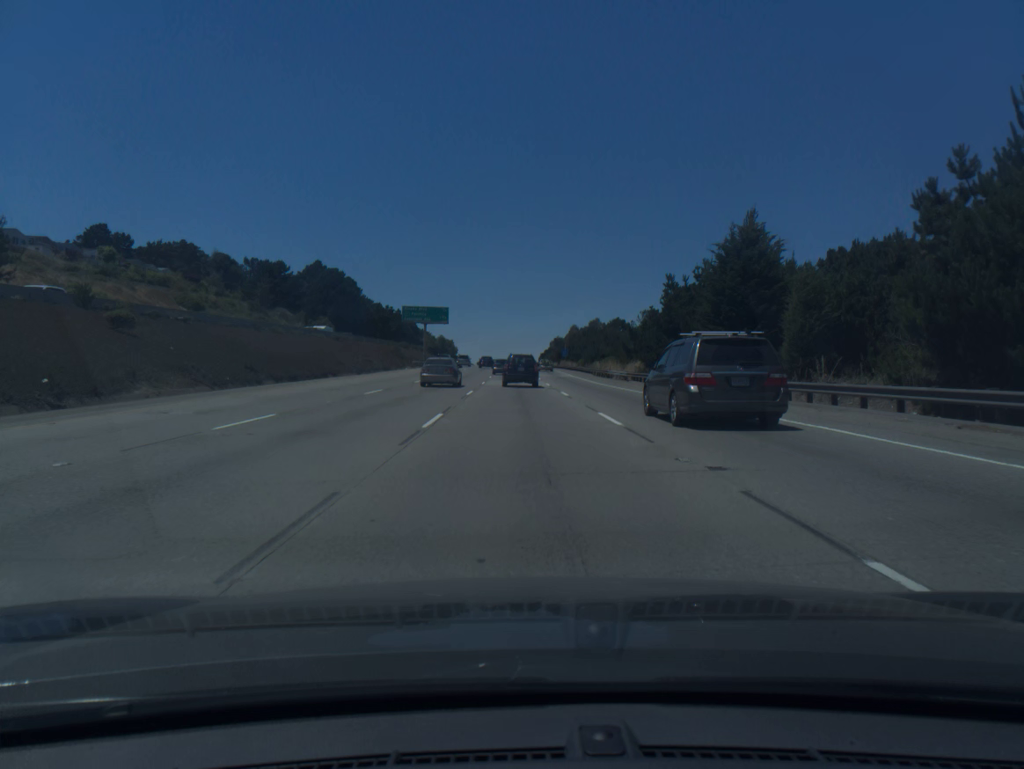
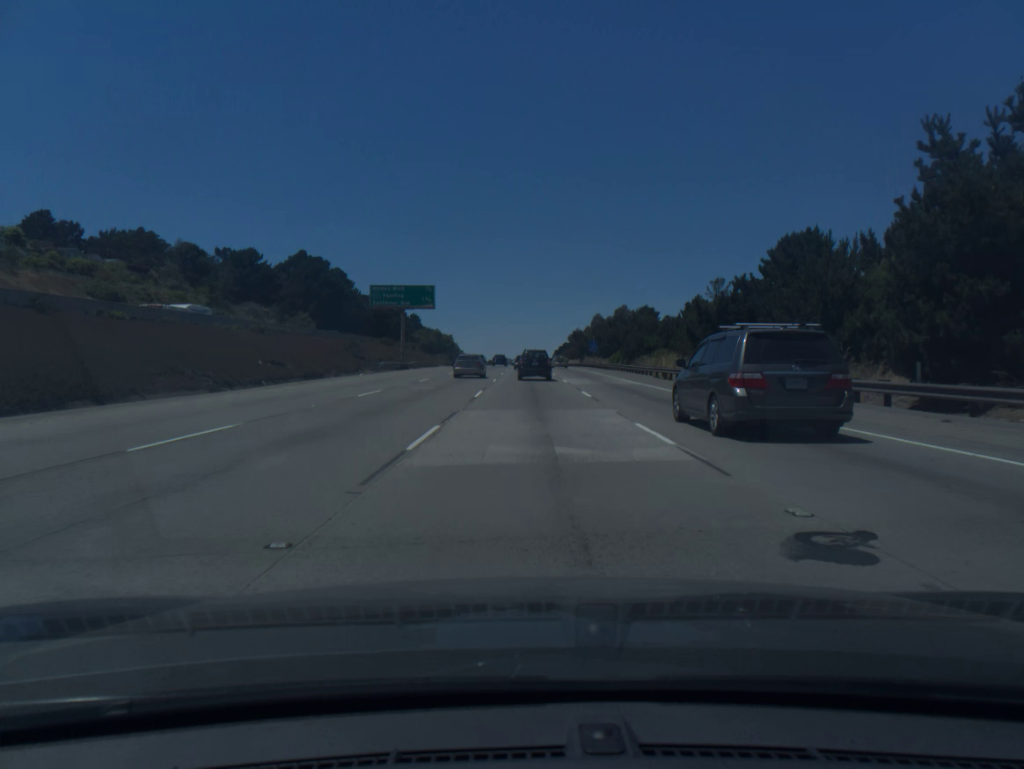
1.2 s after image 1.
(-0.4, +32.8) m; -1°
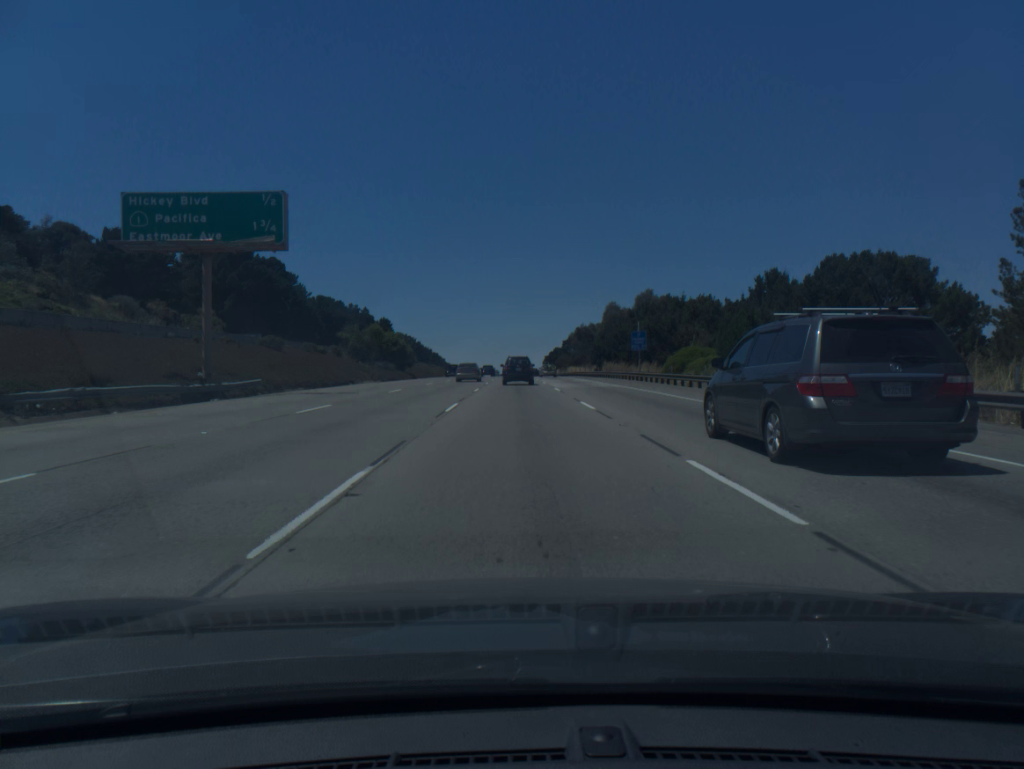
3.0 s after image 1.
(+0.3, +49.4) m; +1°
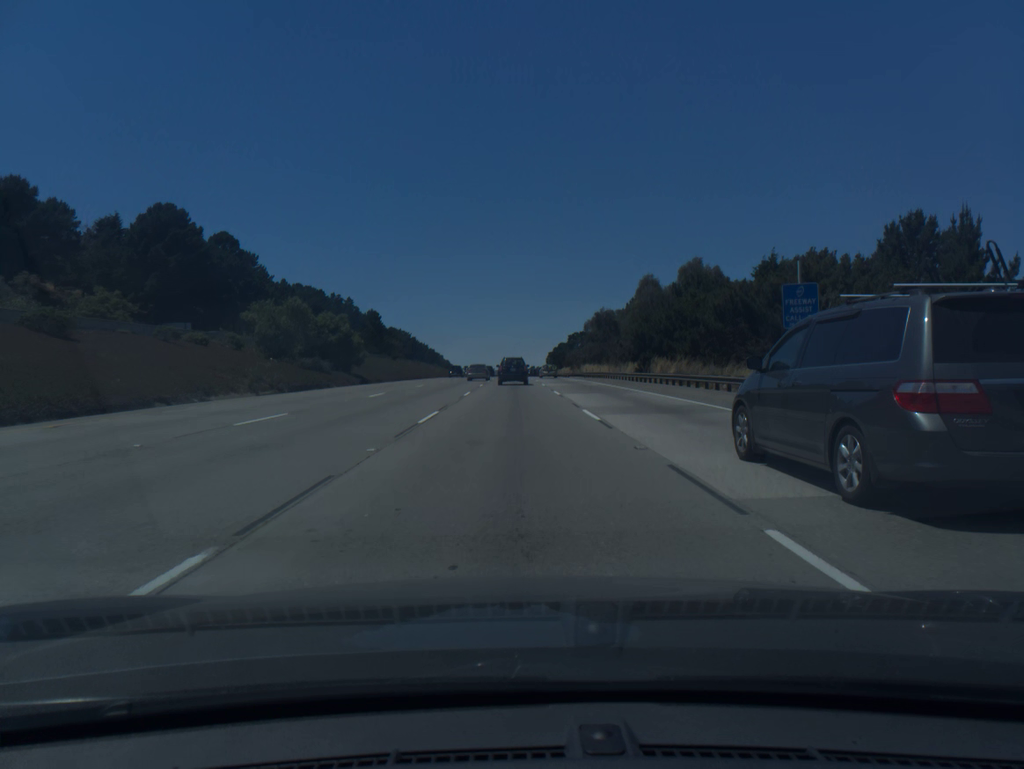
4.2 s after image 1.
(0.0, +32.9) m; 0°
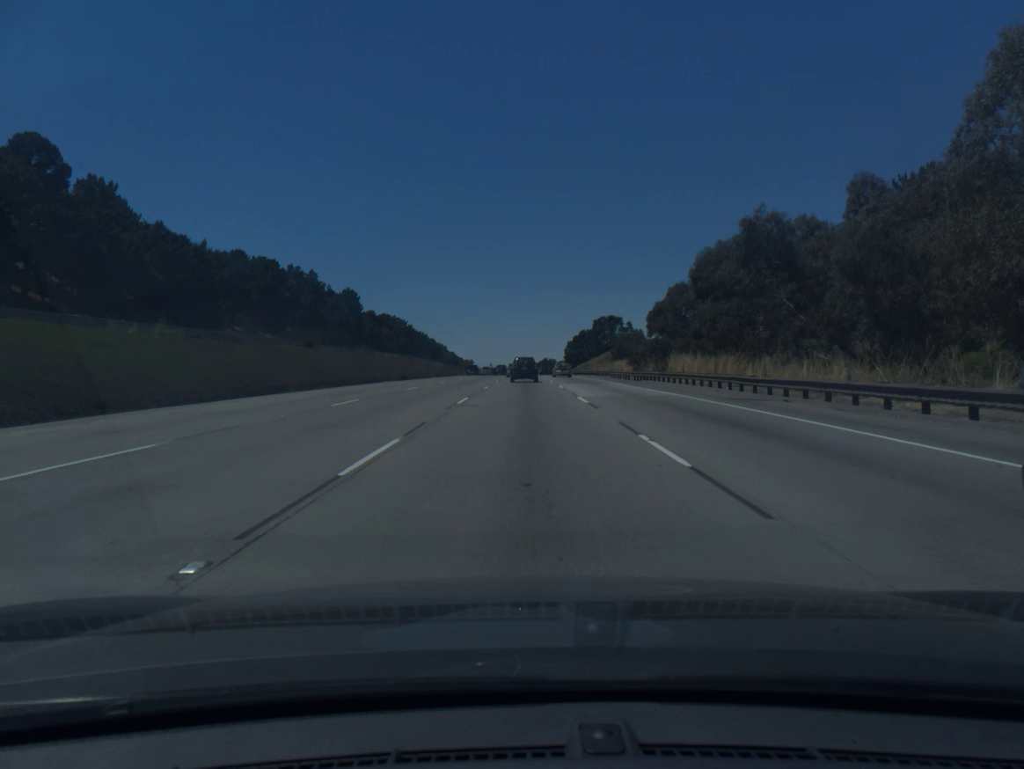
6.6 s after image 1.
(-0.5, +66.0) m; -1°
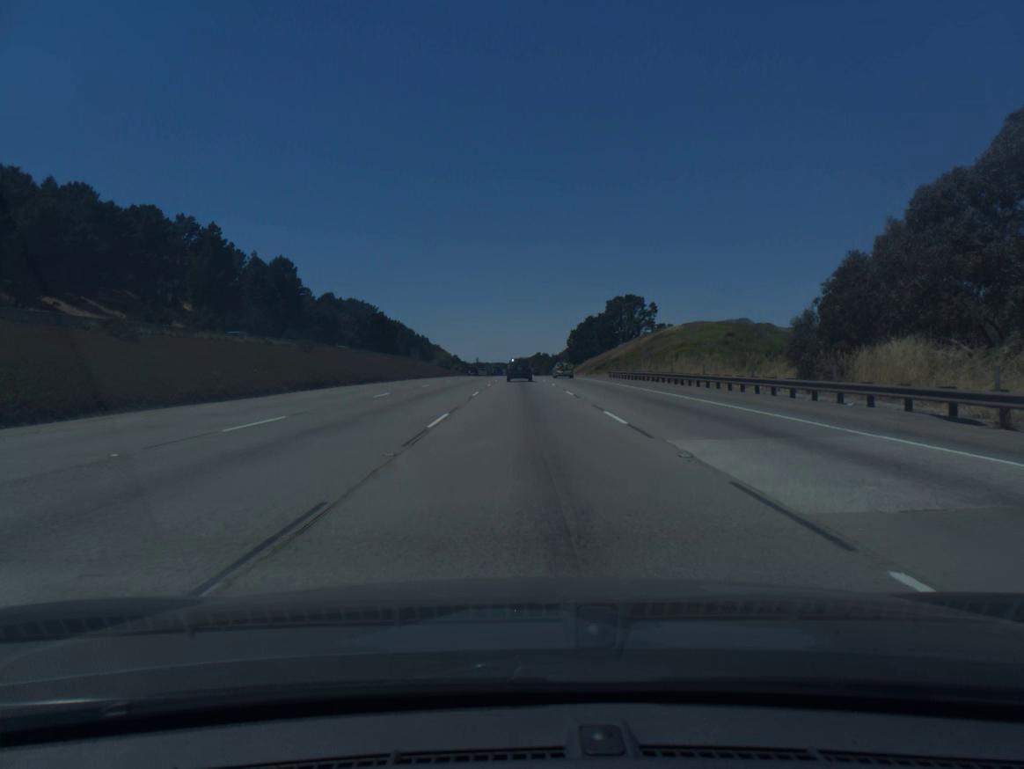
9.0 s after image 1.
(+0.2, +66.6) m; 0°
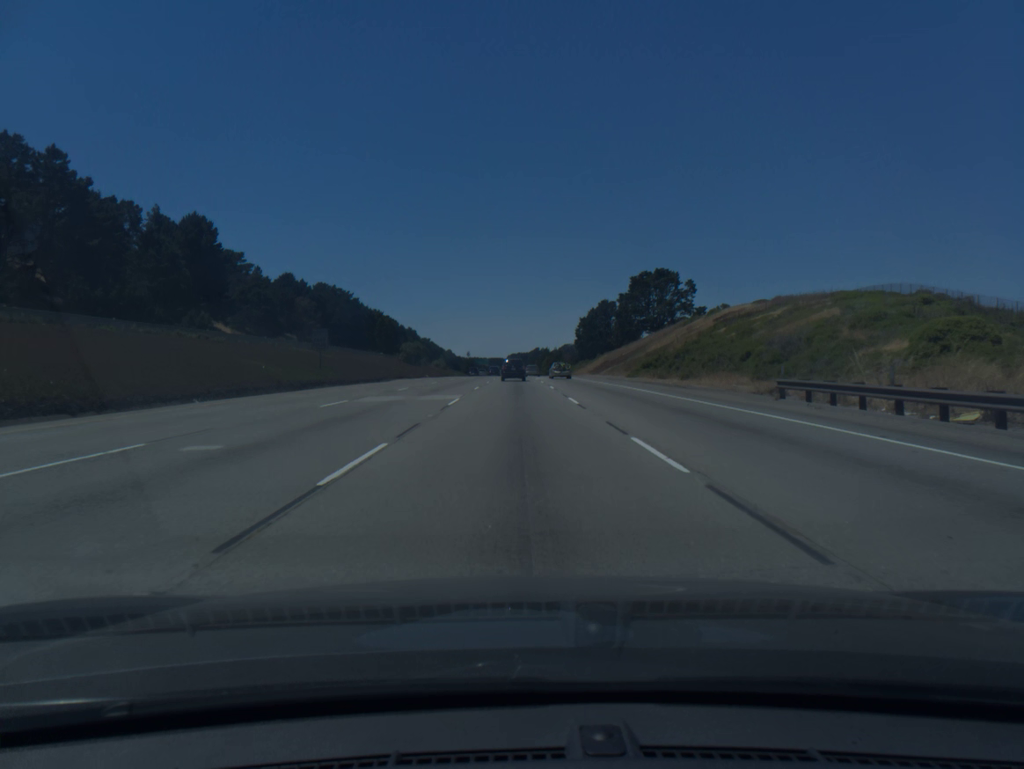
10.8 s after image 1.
(+0.2, +50.5) m; 0°
